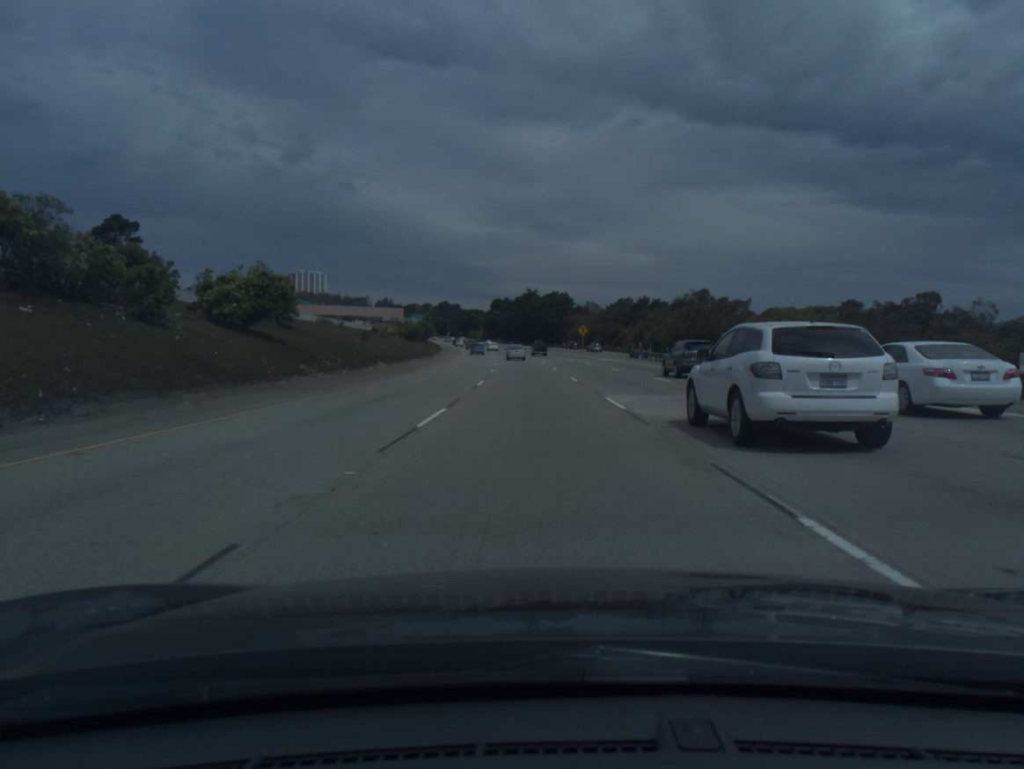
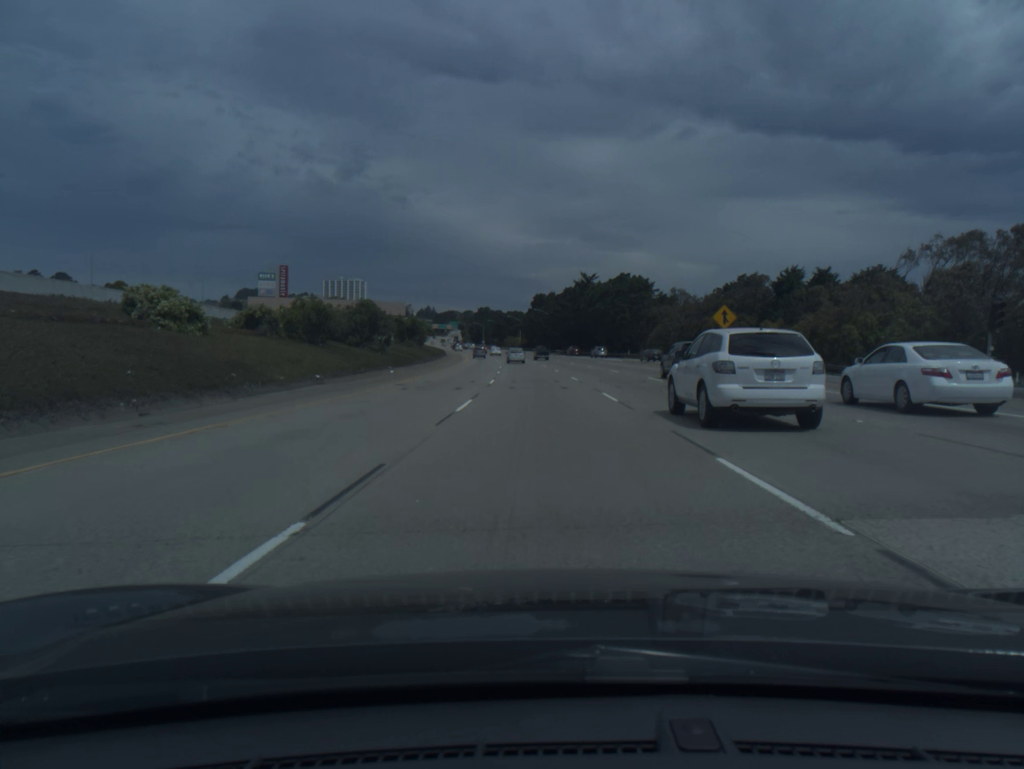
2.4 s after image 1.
(-2.4, +69.4) m; -4°
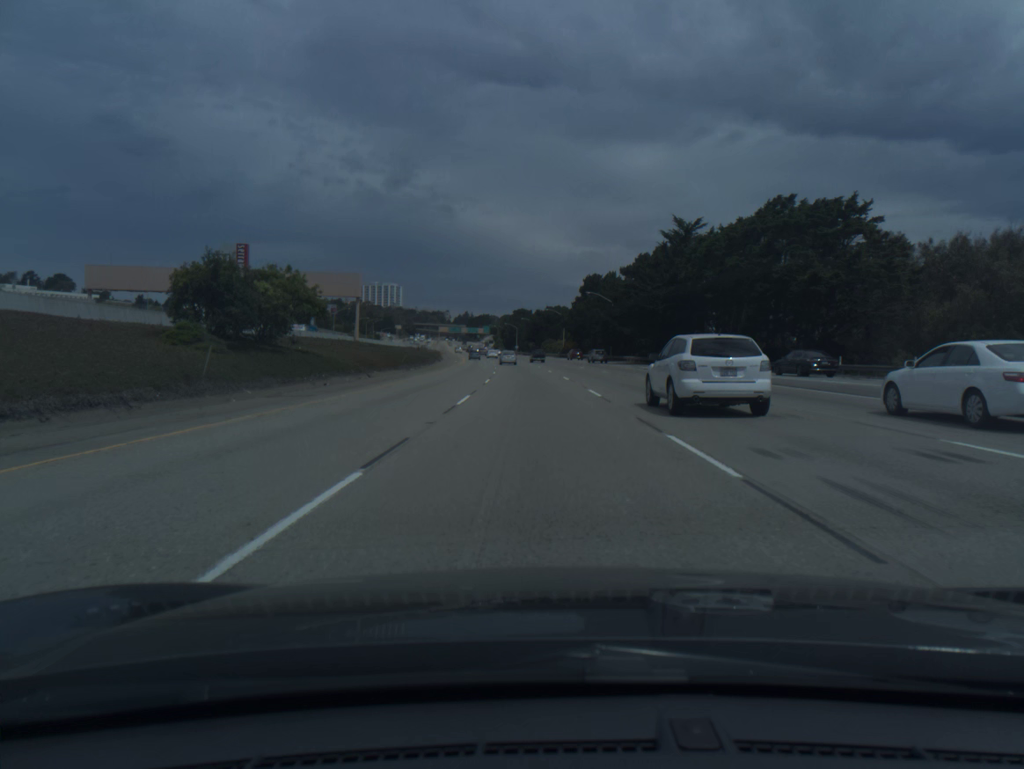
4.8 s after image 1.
(-1.9, +70.8) m; -3°
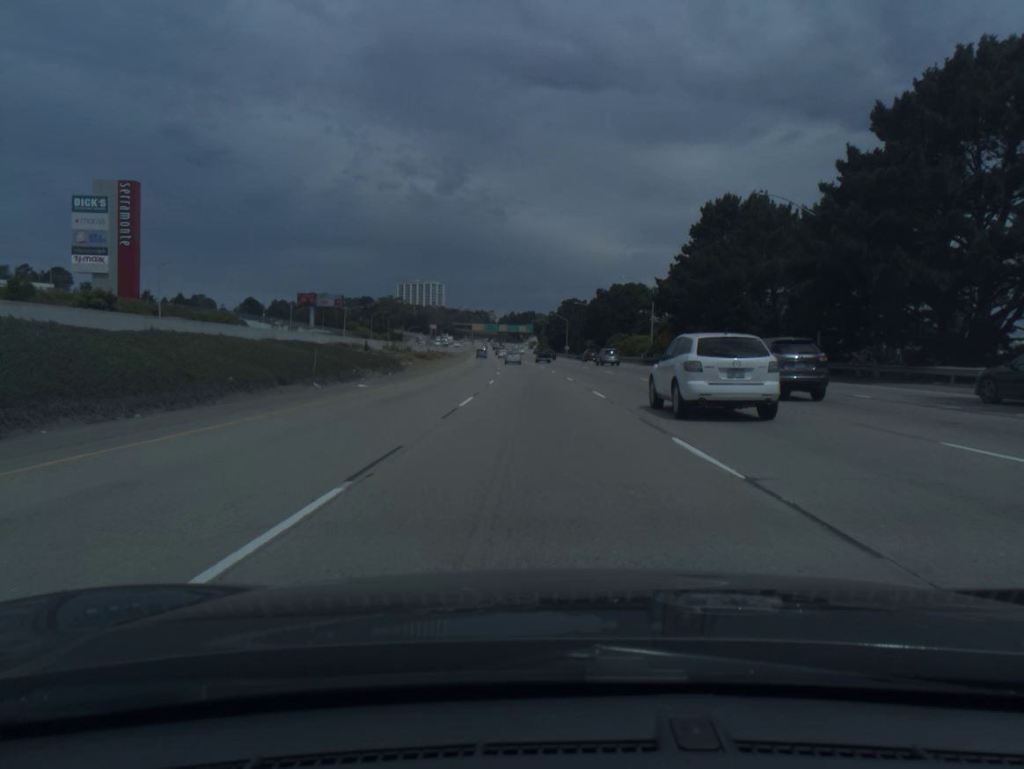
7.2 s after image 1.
(-2.4, +72.6) m; -4°
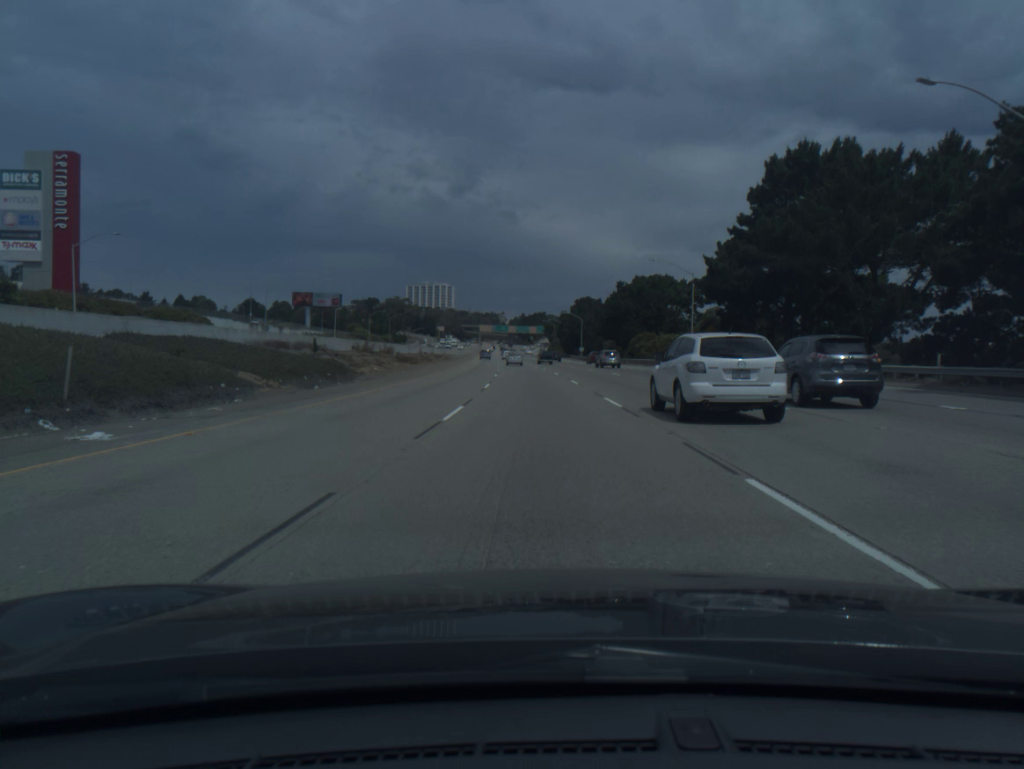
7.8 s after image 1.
(-0.1, +18.5) m; -1°
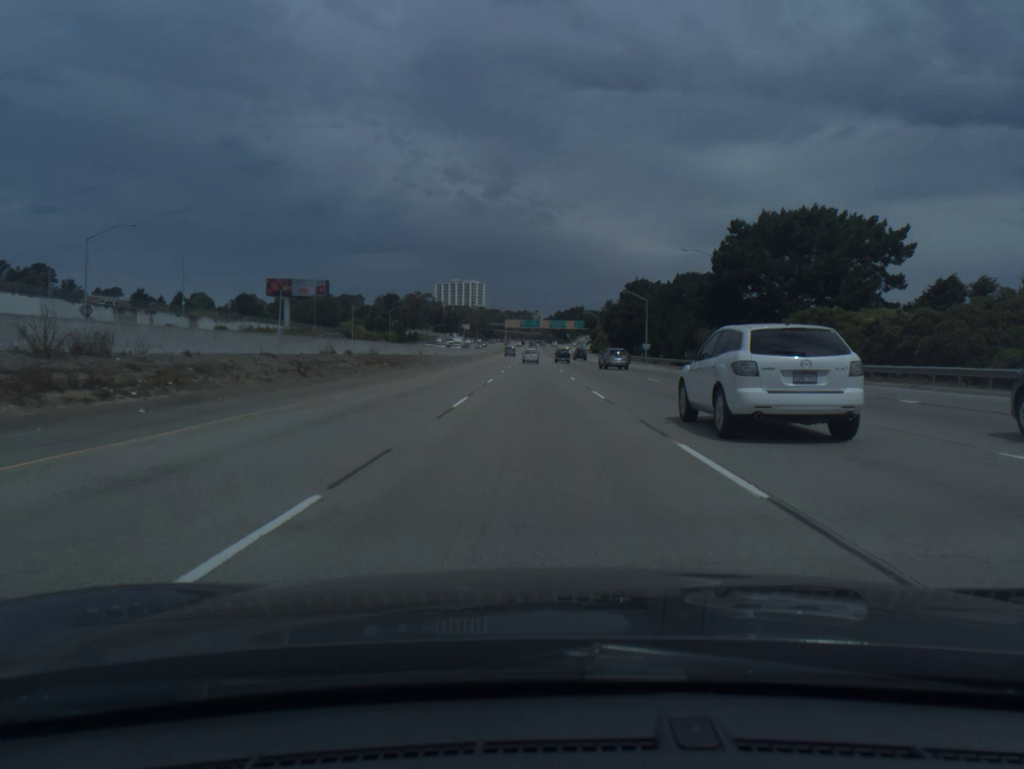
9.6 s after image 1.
(-1.2, +55.8) m; -2°
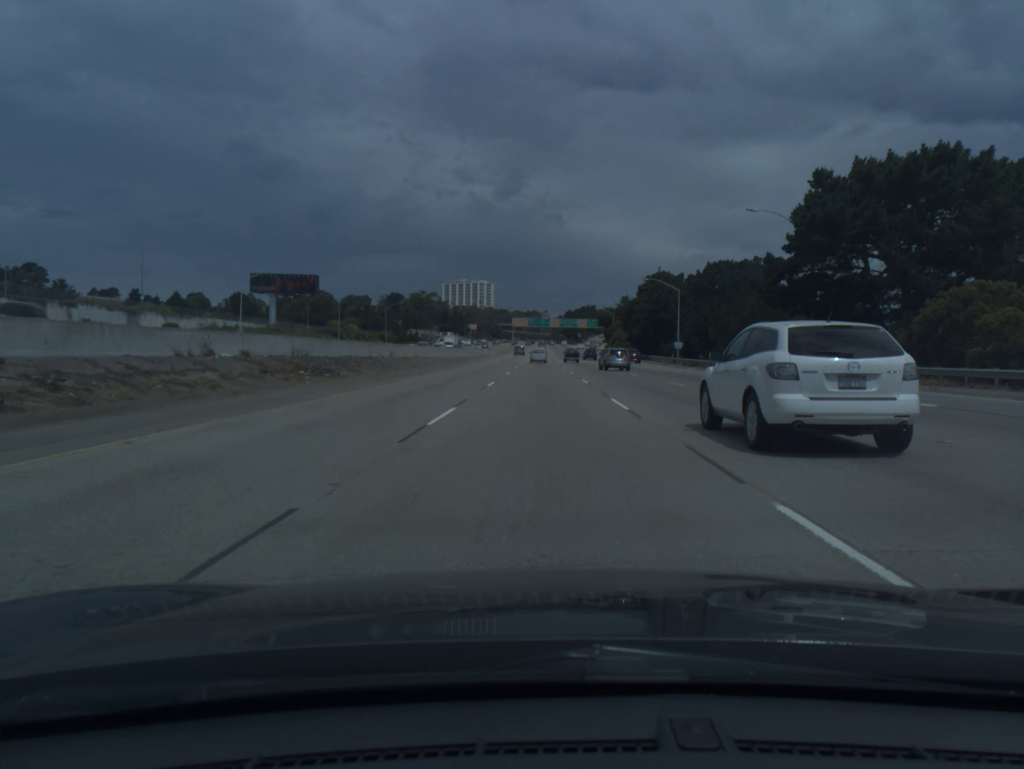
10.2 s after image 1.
(-0.1, +18.7) m; -1°
